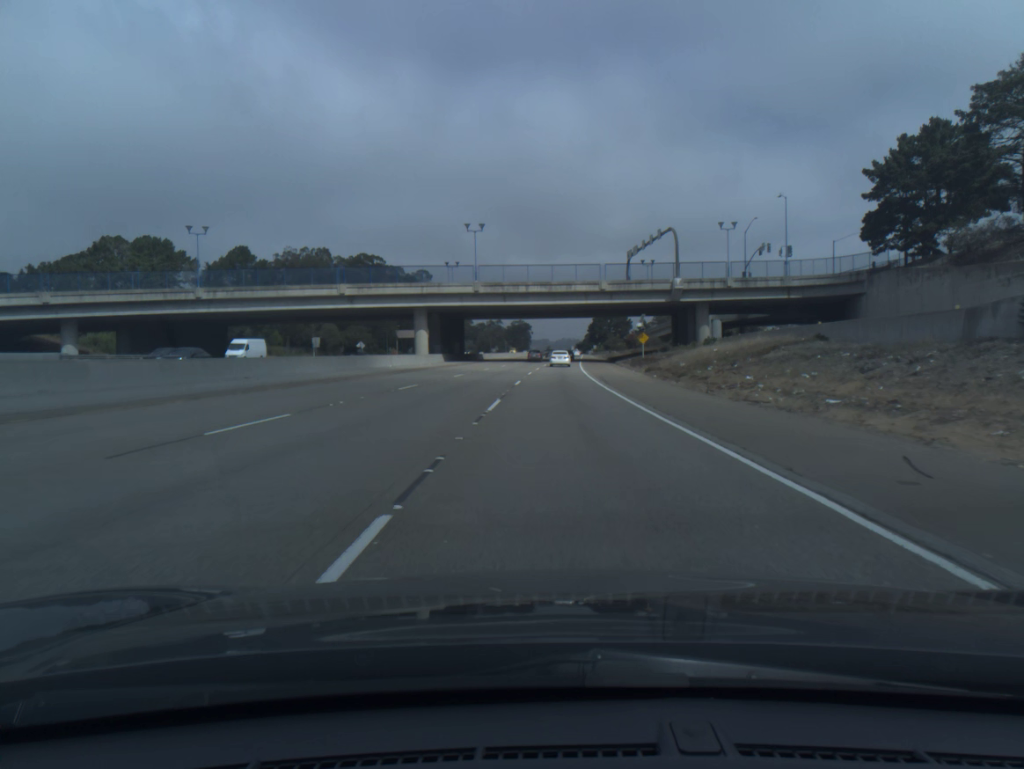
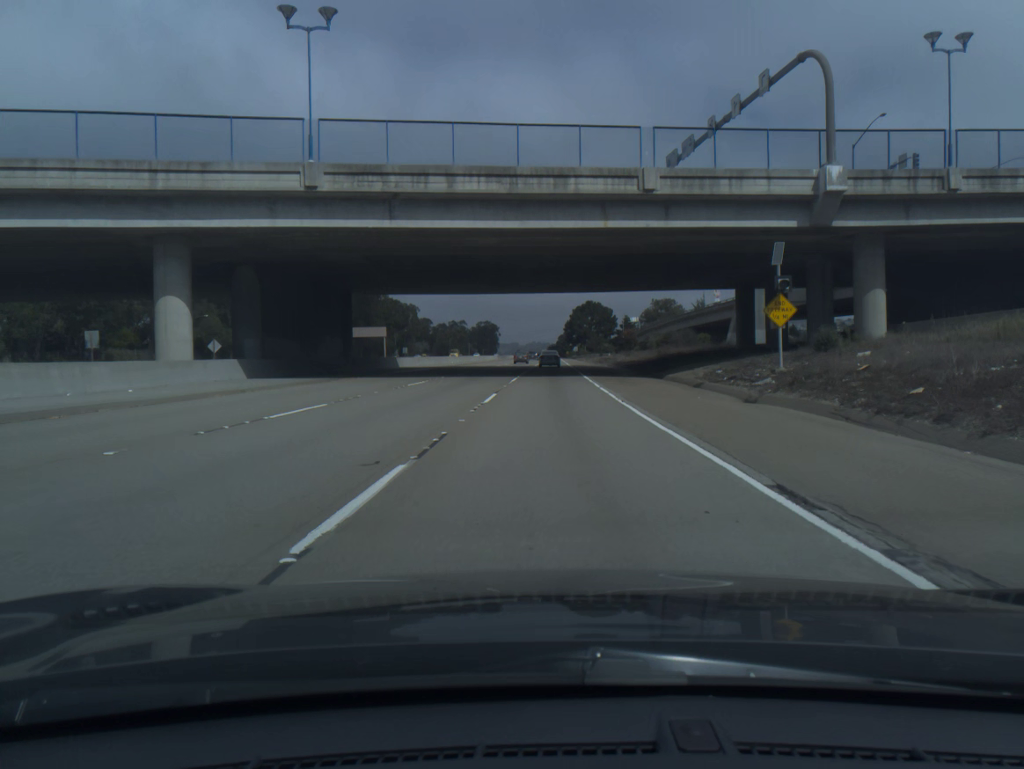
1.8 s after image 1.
(+1.0, +54.9) m; +2°
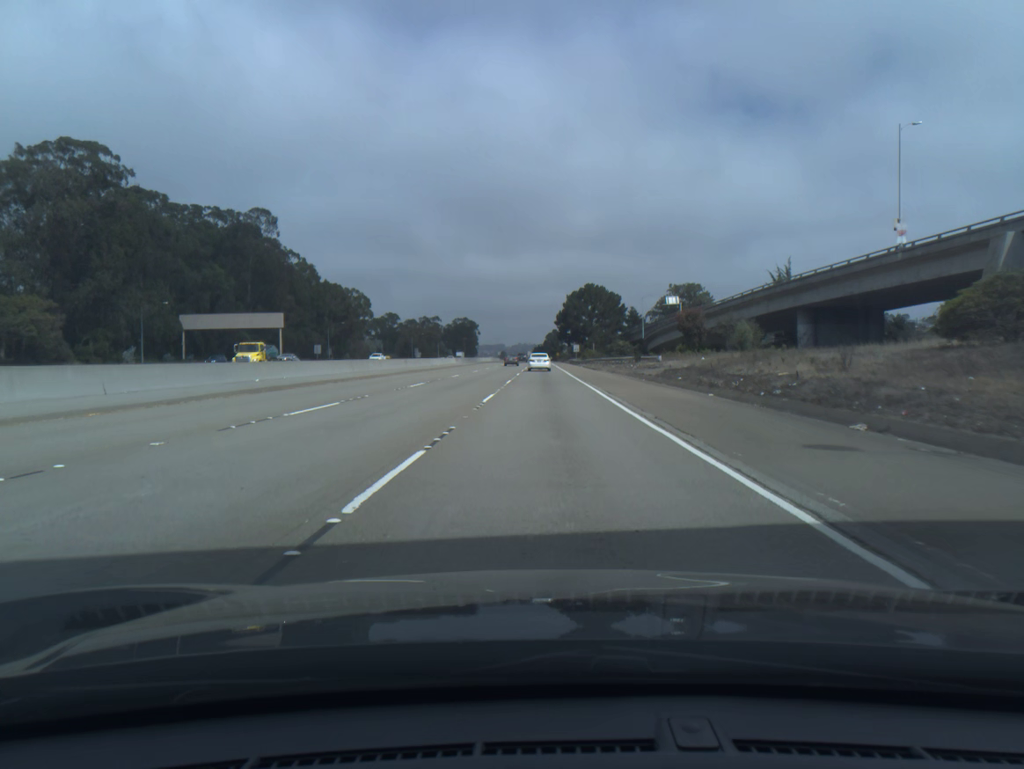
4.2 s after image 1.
(+0.9, +71.8) m; +1°
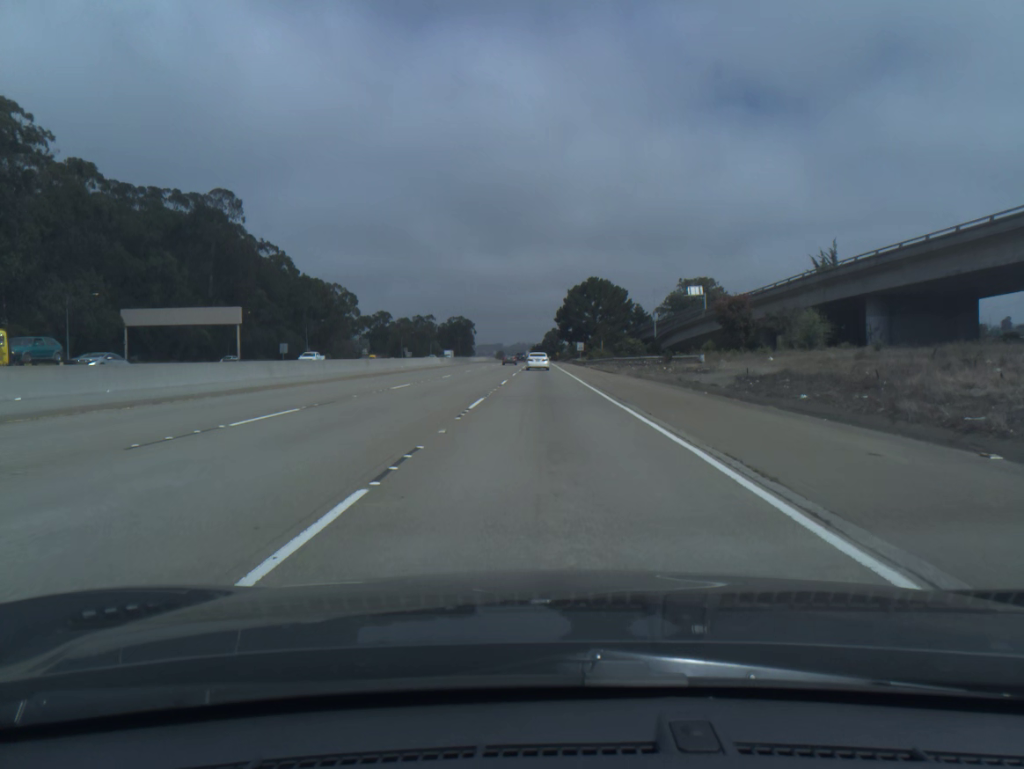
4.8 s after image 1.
(0.0, +17.6) m; 0°
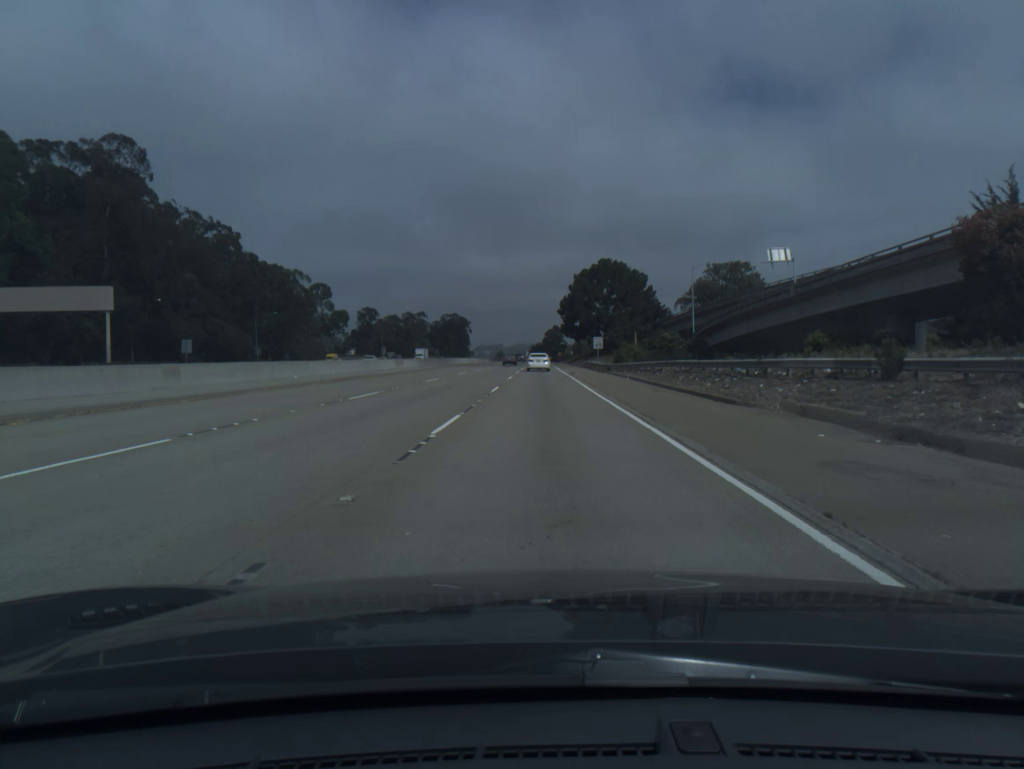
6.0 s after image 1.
(0.0, +34.8) m; 0°
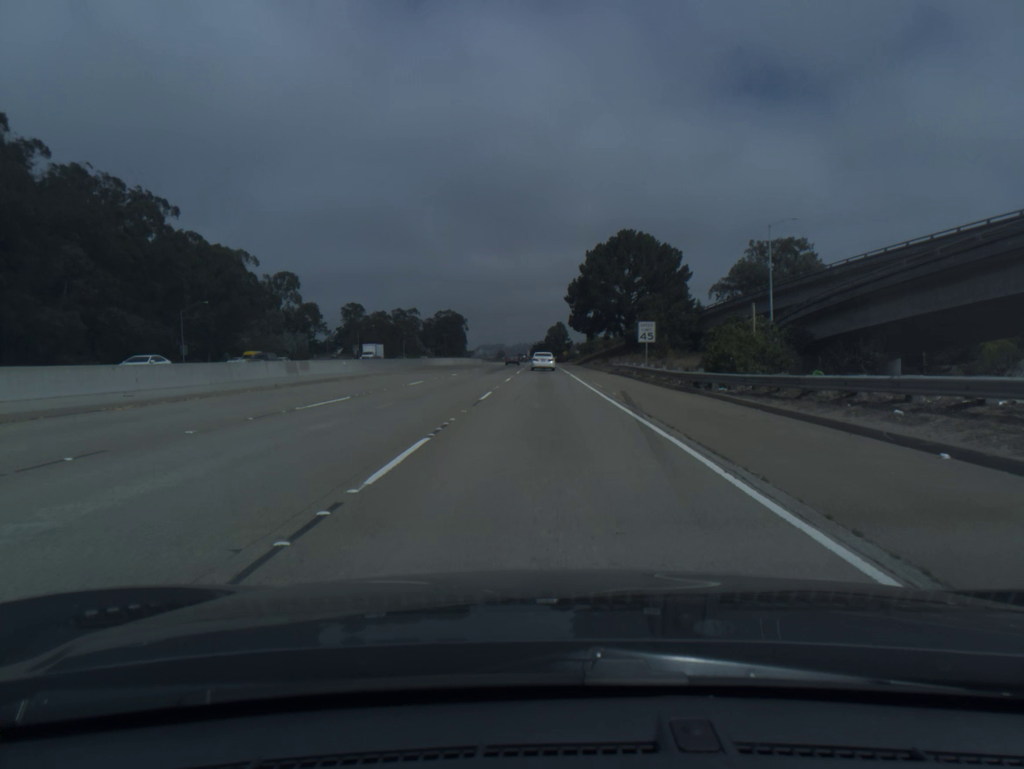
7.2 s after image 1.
(0.0, +34.0) m; 0°
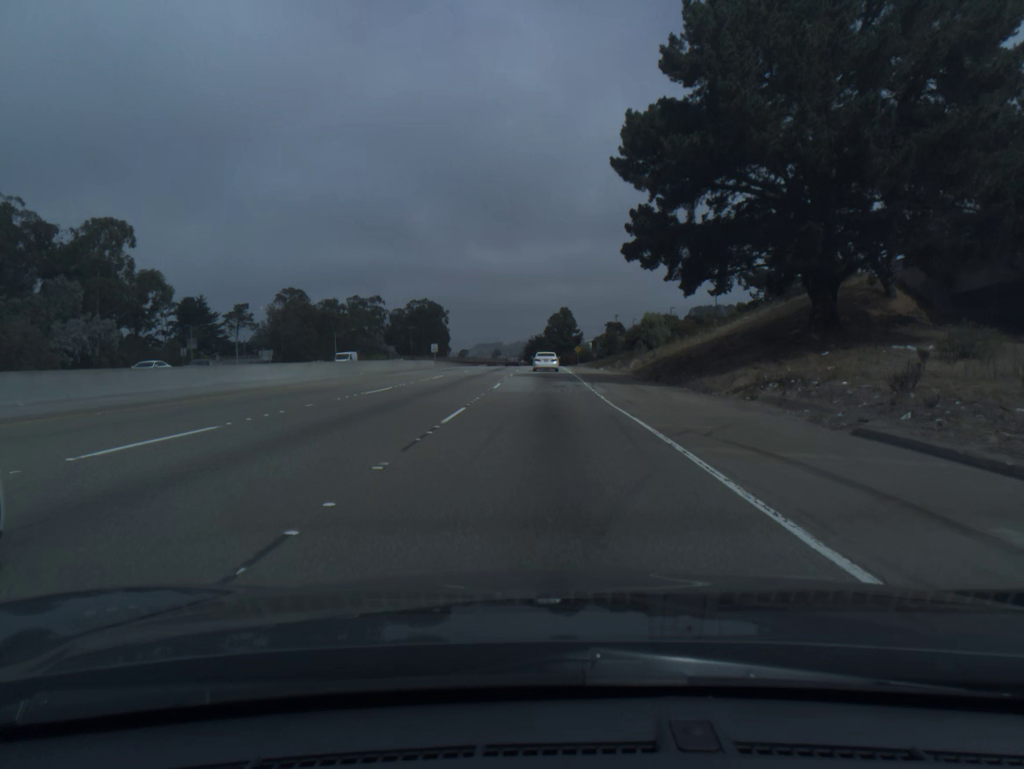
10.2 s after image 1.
(+0.1, +81.5) m; 0°
